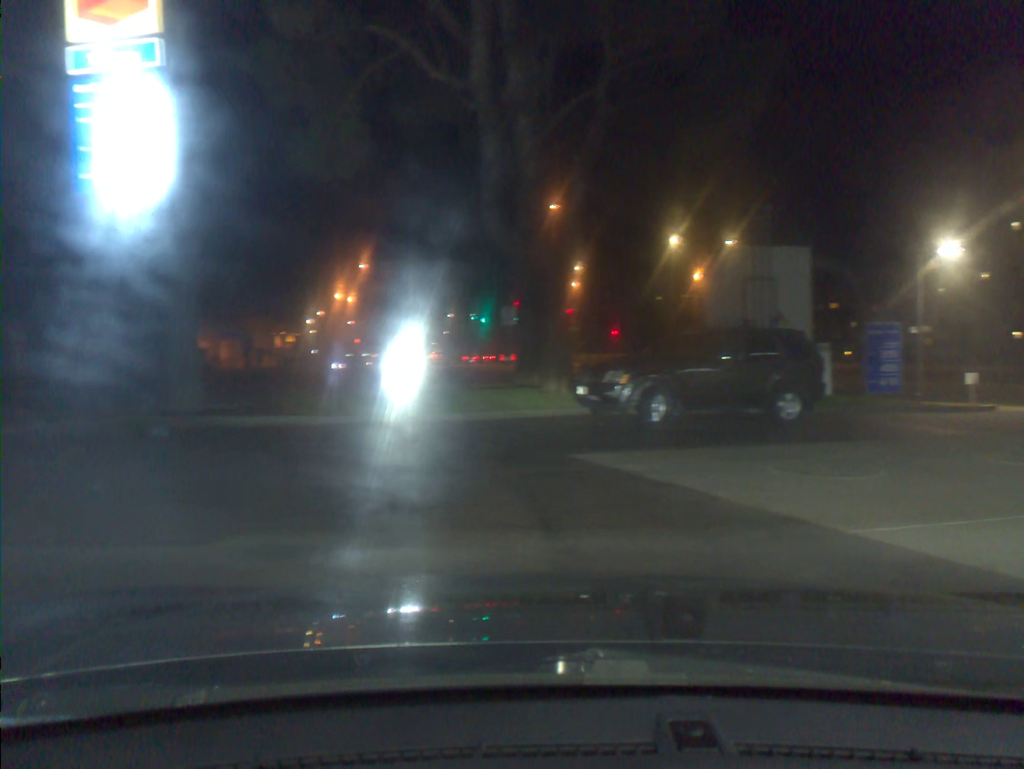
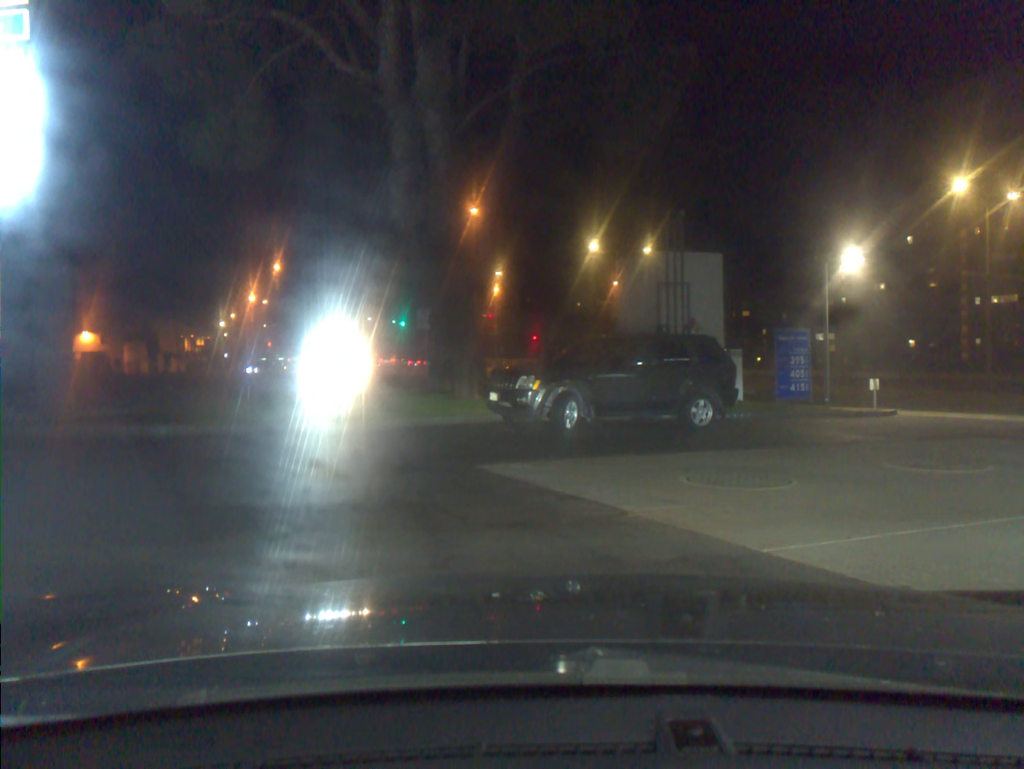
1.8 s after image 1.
(+0.1, +0.6) m; +6°
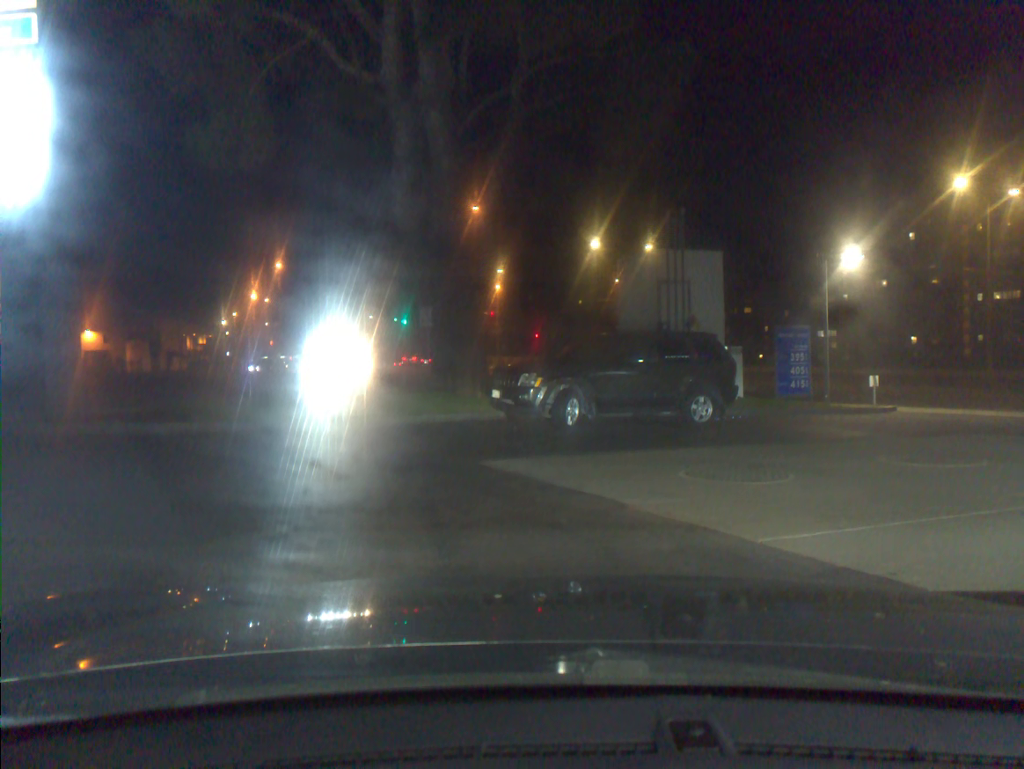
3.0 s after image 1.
(0.0, -0.2) m; 0°
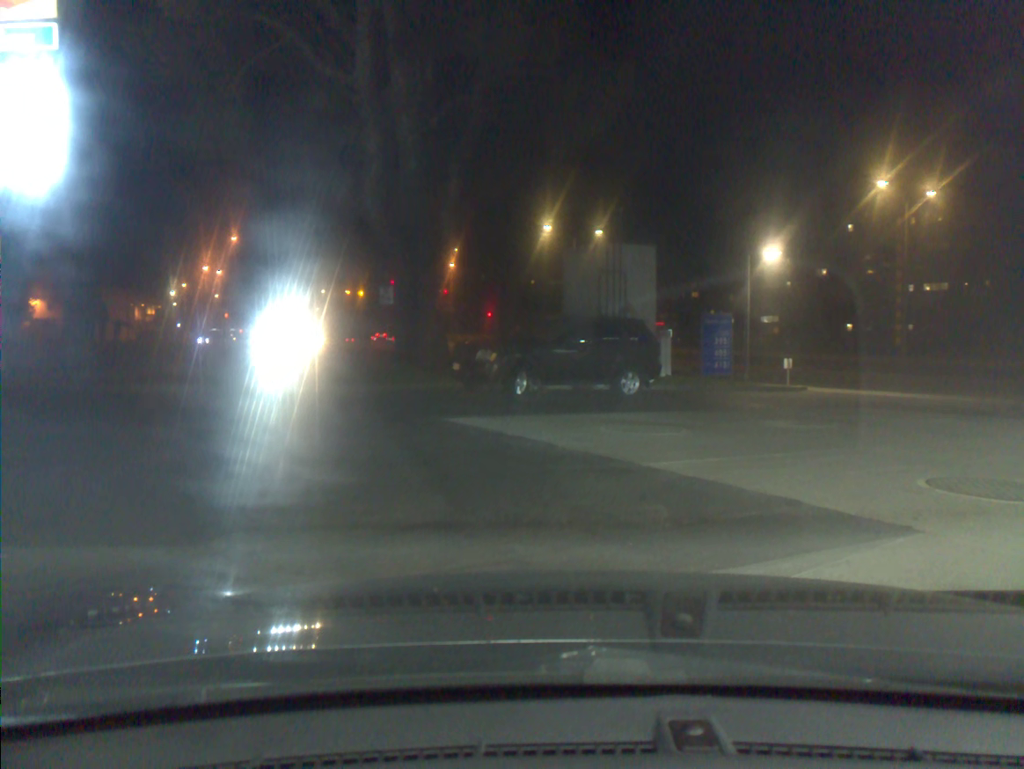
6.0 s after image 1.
(0.0, -2.4) m; +3°
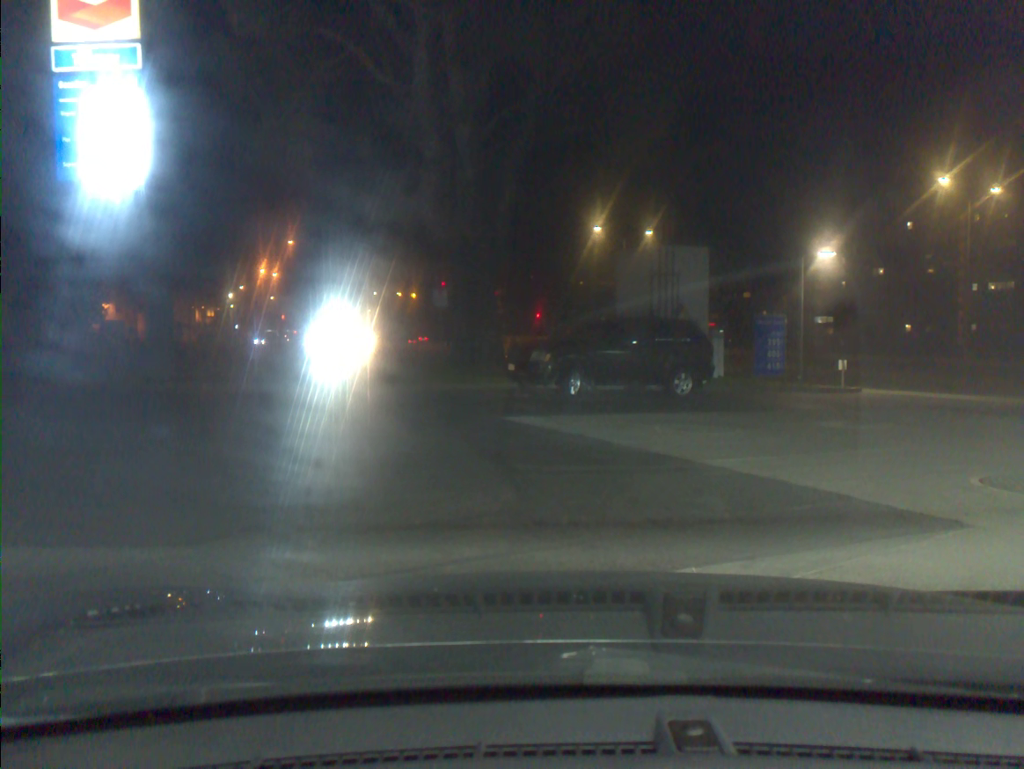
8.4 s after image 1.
(+0.1, -0.4) m; -4°
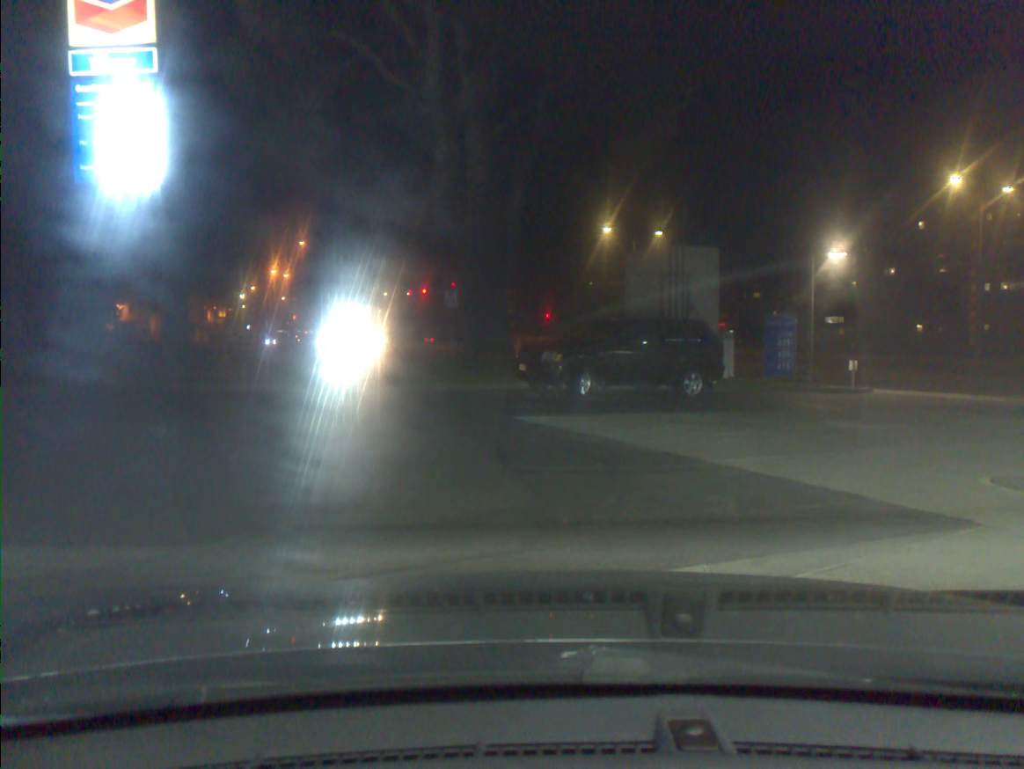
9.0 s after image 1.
(0.0, -0.1) m; -1°
